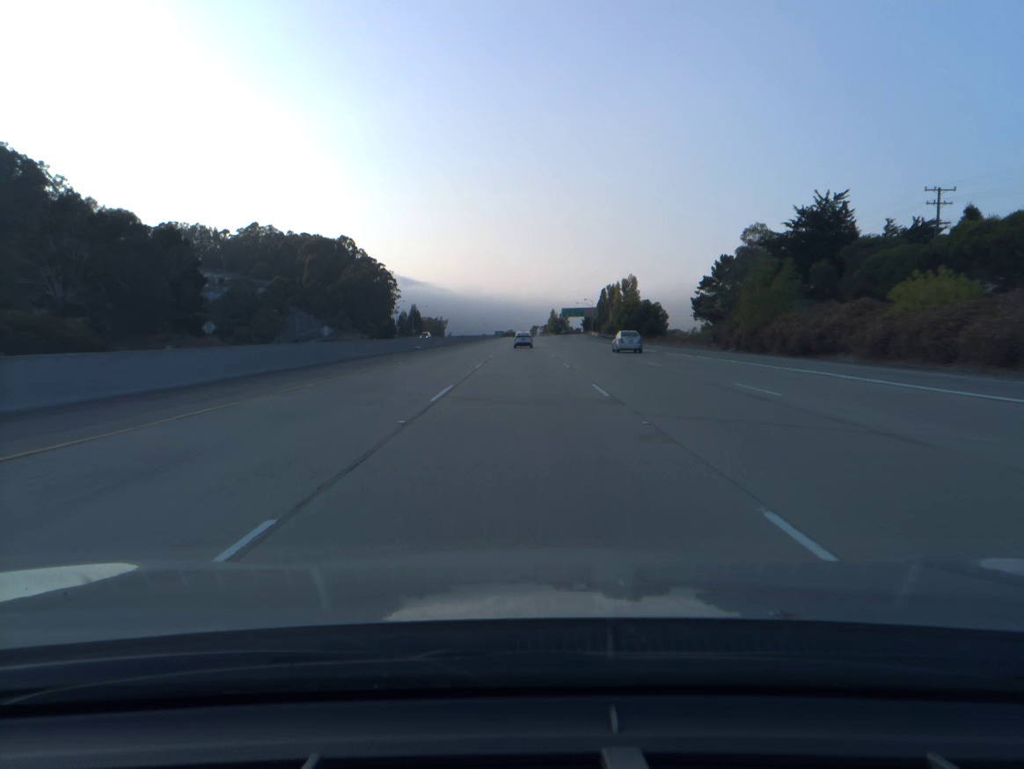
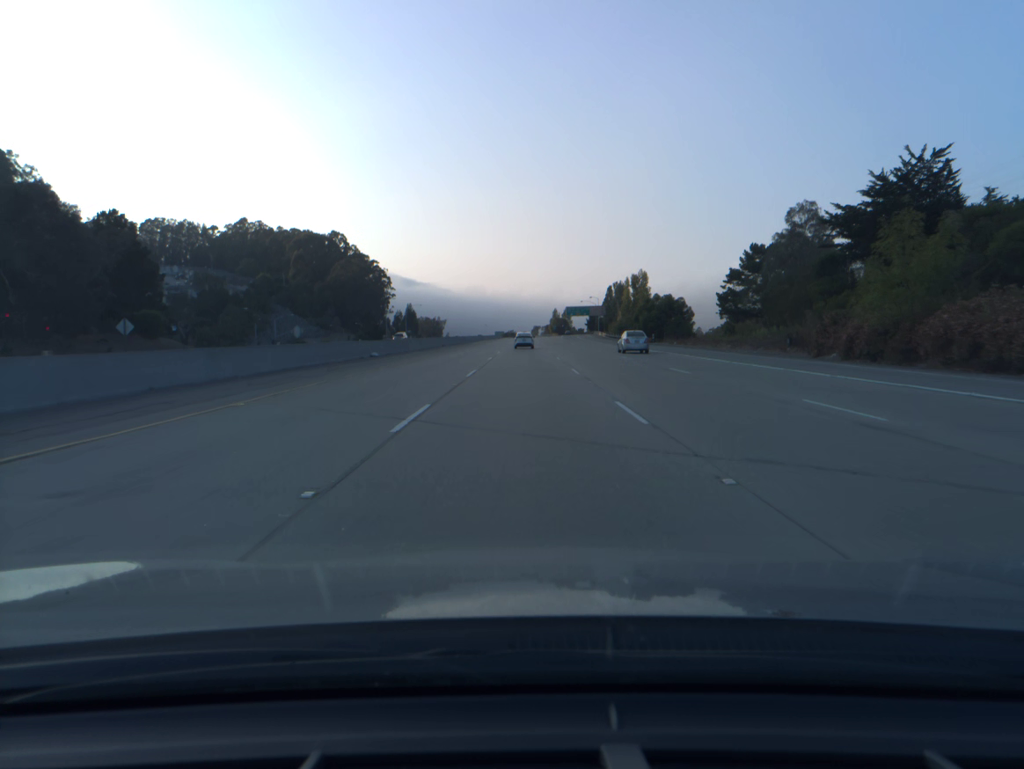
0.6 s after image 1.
(0.0, +19.7) m; 0°
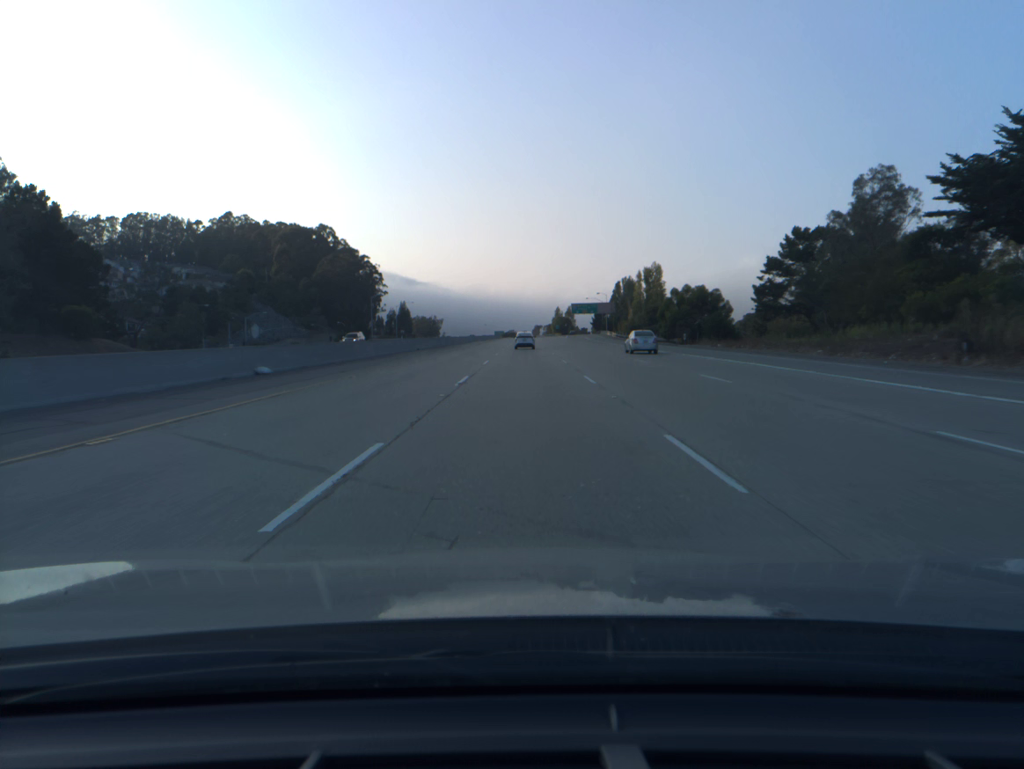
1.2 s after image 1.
(0.0, +19.6) m; 0°
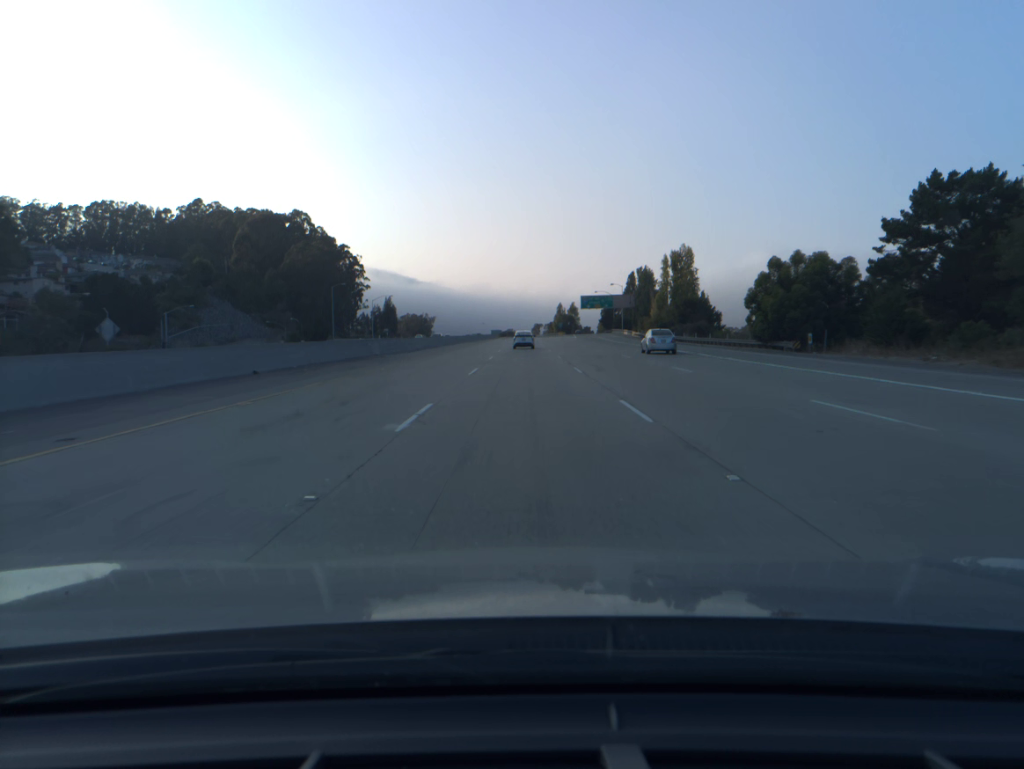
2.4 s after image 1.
(0.0, +38.8) m; 0°
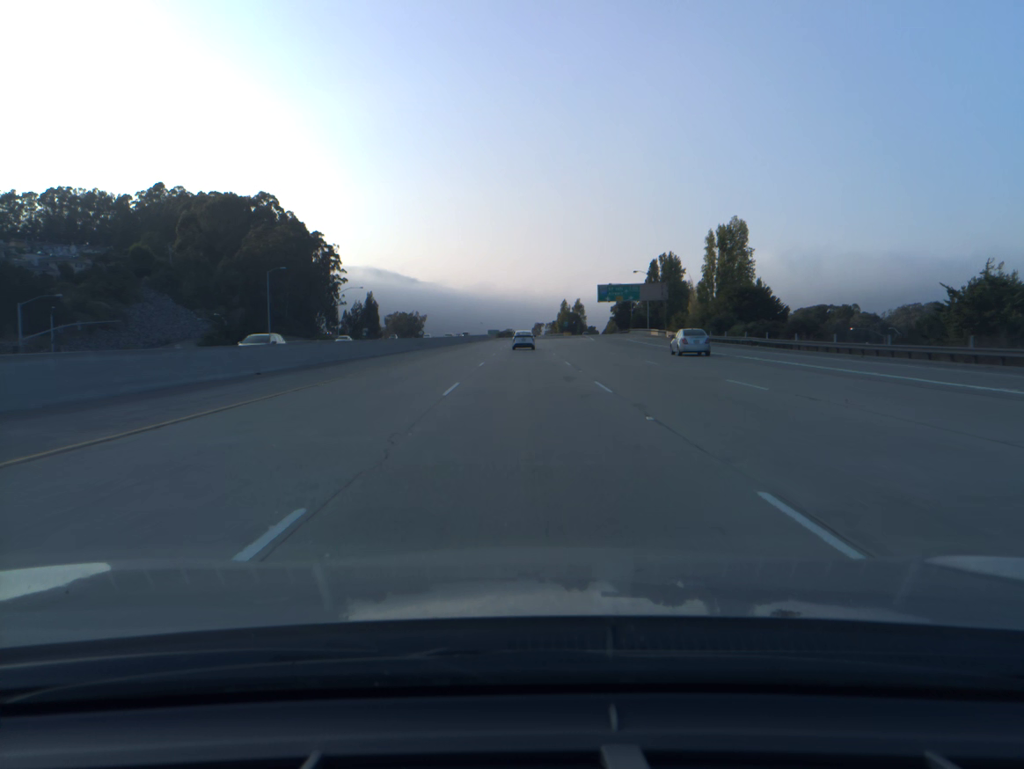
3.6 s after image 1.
(0.0, +38.3) m; 0°
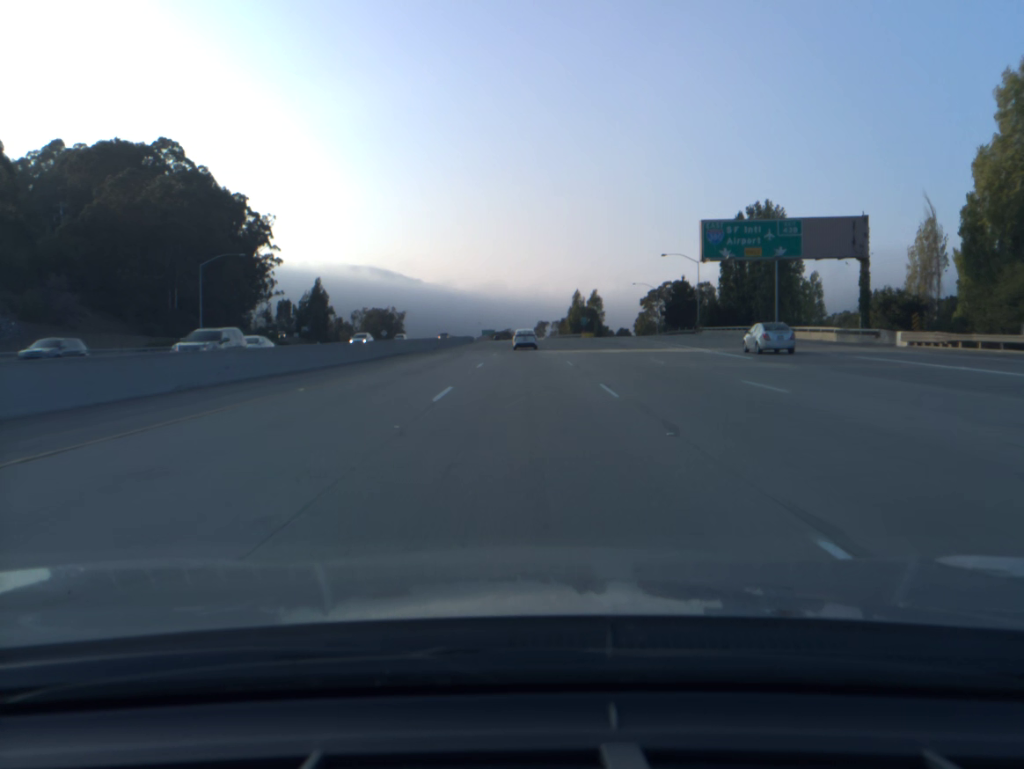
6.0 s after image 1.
(0.0, +74.6) m; 0°
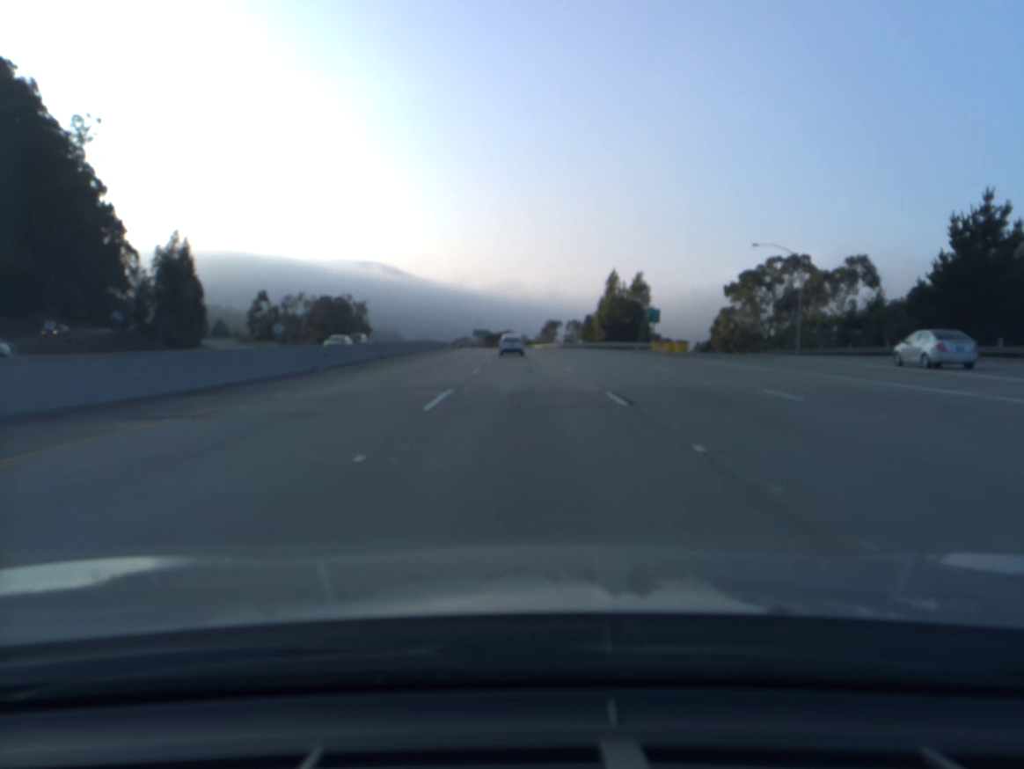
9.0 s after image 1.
(-0.1, +89.4) m; 0°
